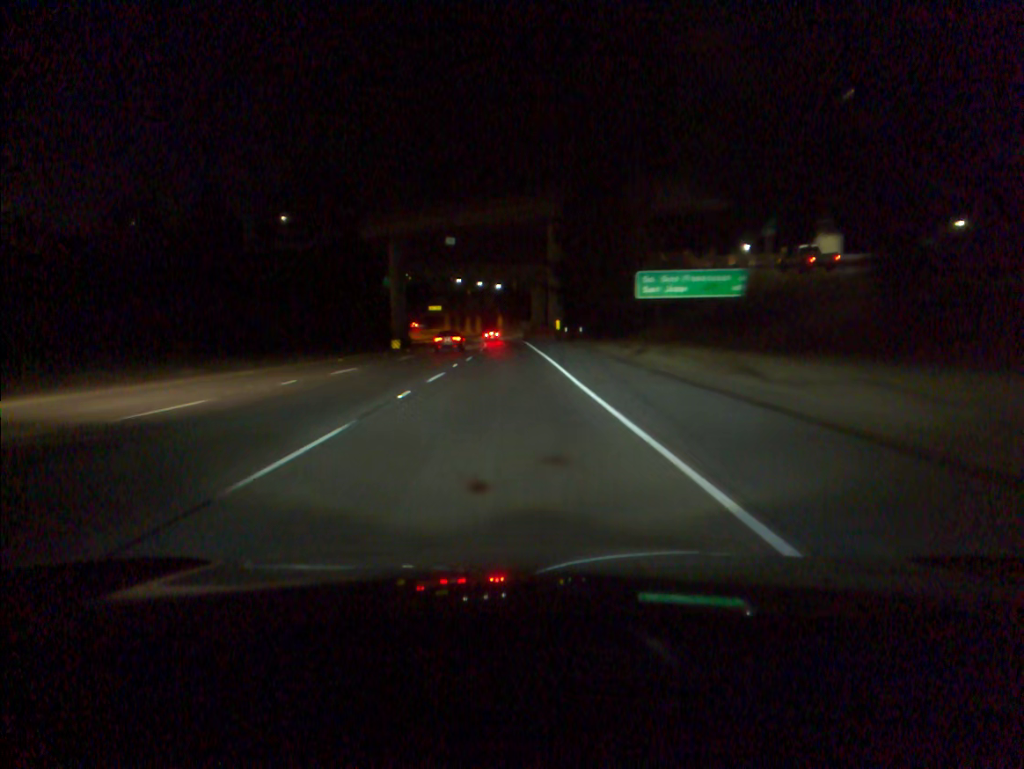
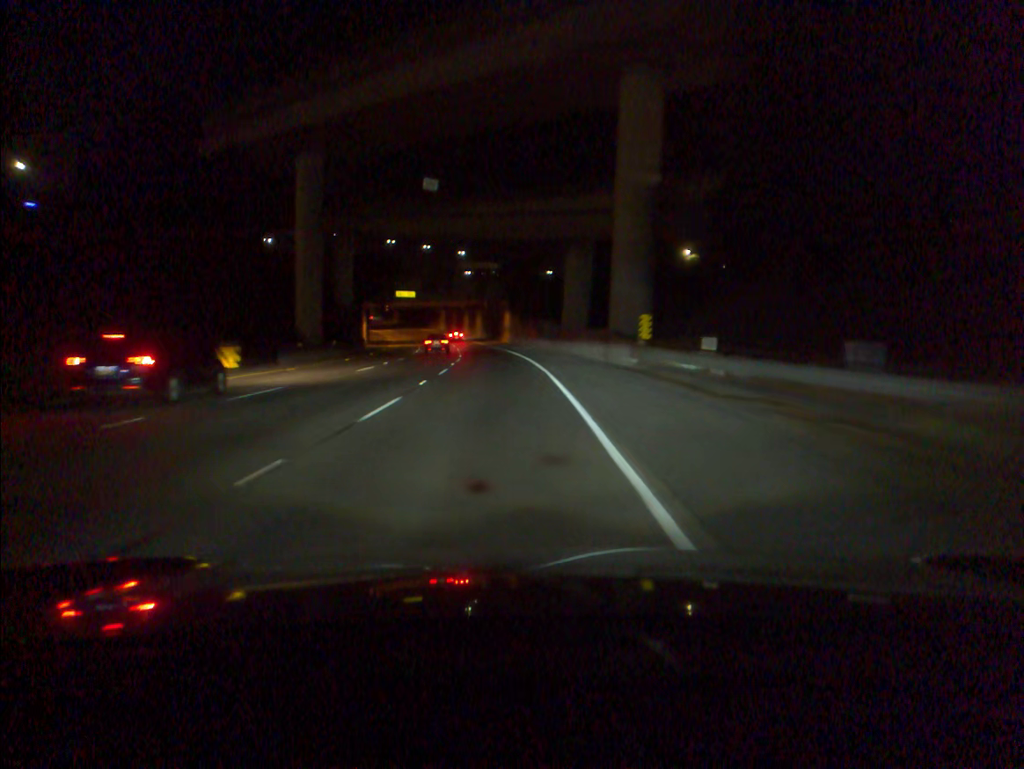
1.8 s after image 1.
(-0.5, +51.7) m; -1°
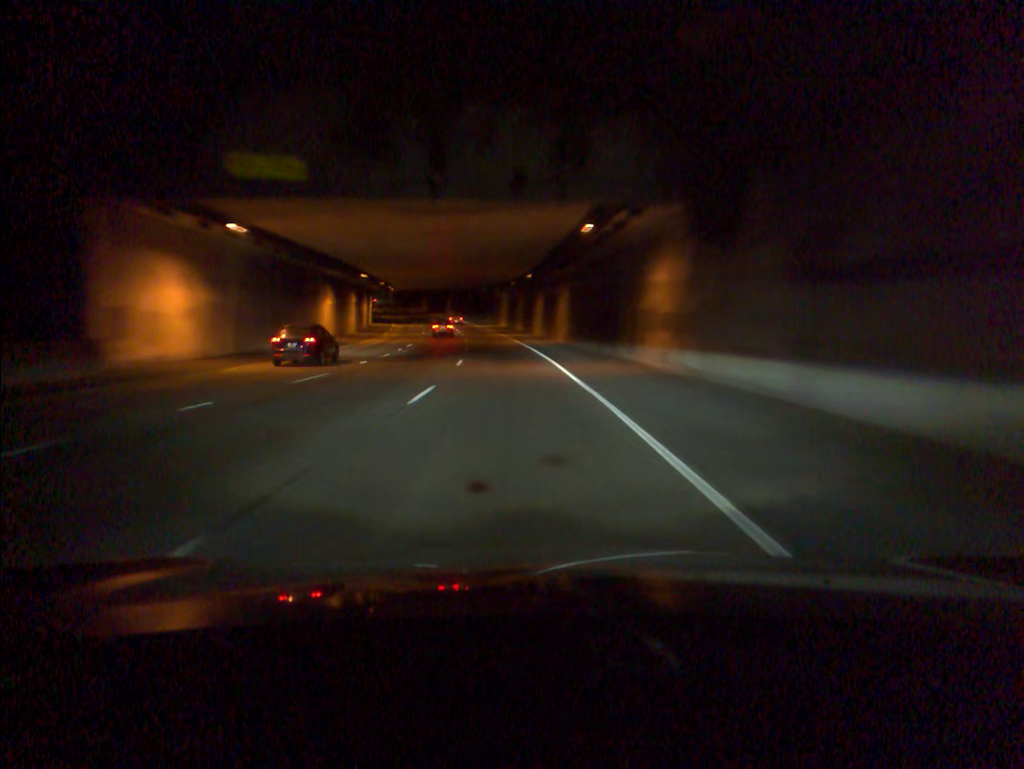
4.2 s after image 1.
(-3.7, +68.9) m; -7°
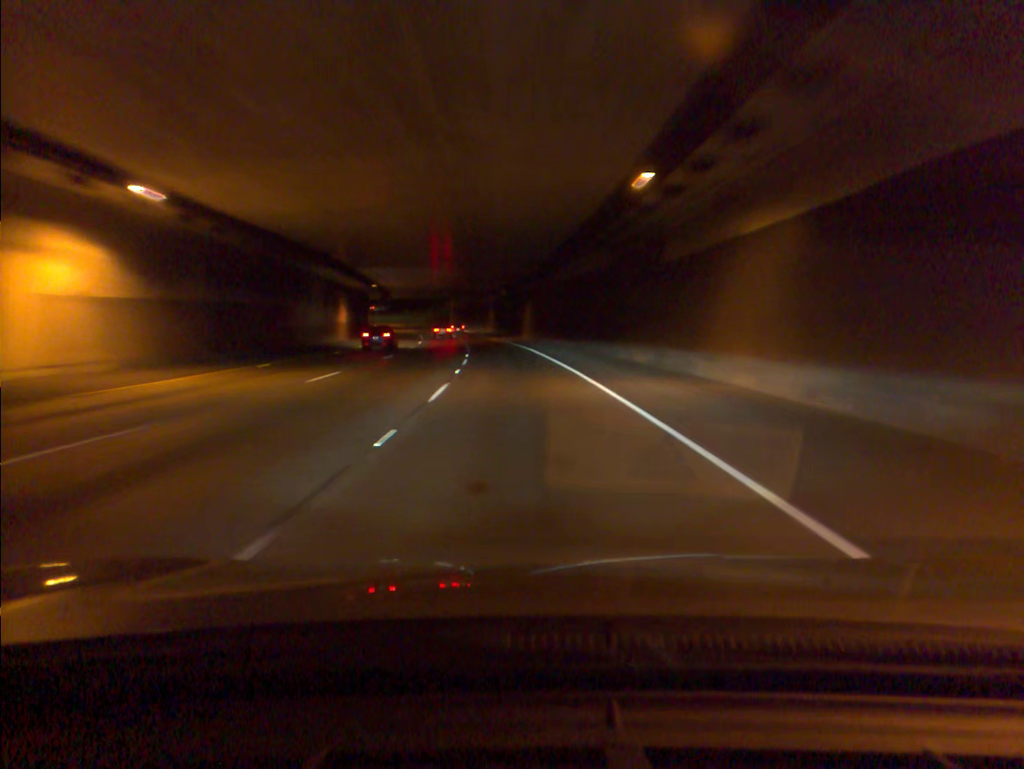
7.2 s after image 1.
(-6.0, +85.7) m; -8°
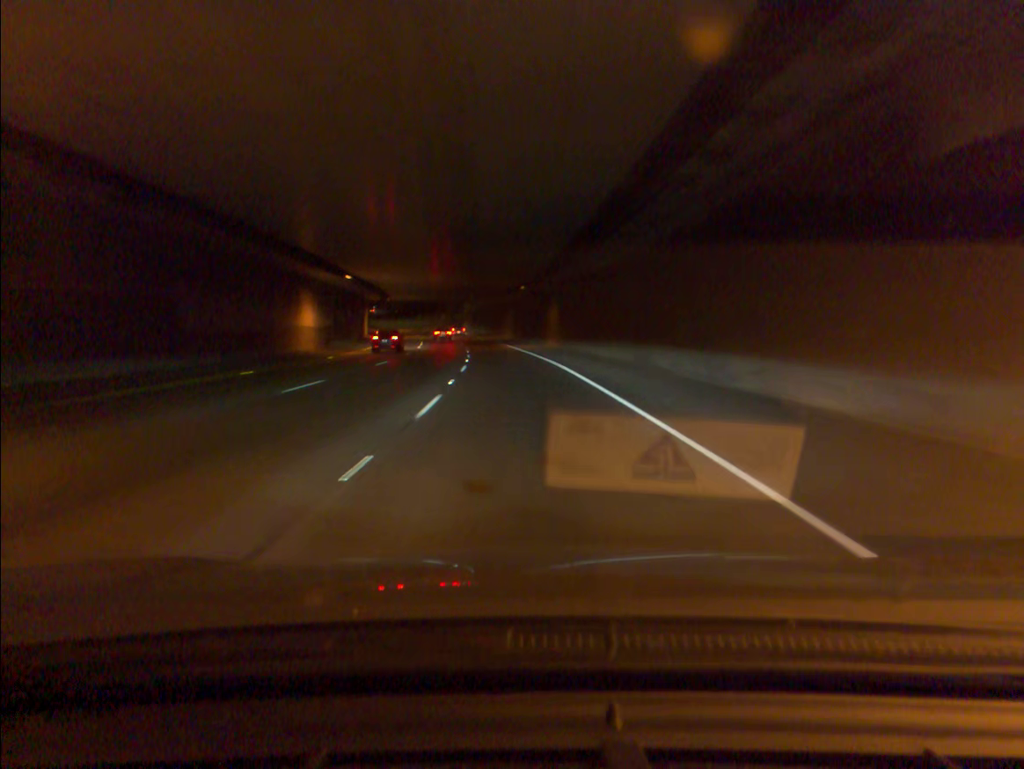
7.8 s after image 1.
(-0.2, +17.1) m; -2°
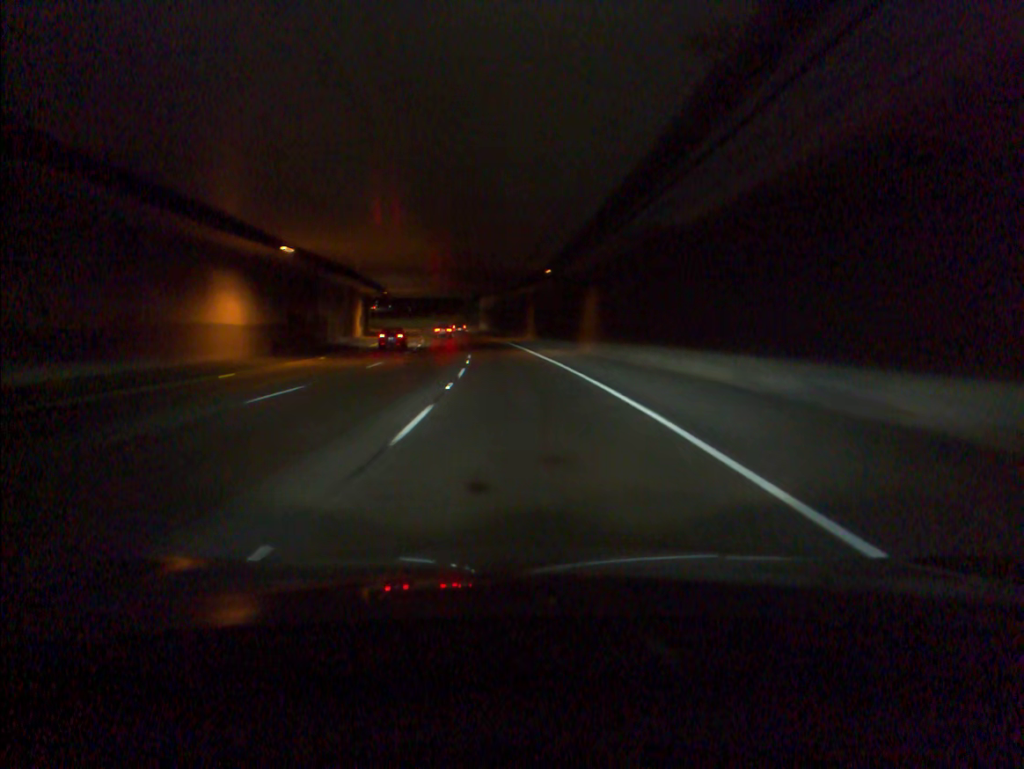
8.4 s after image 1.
(-0.3, +17.2) m; -2°
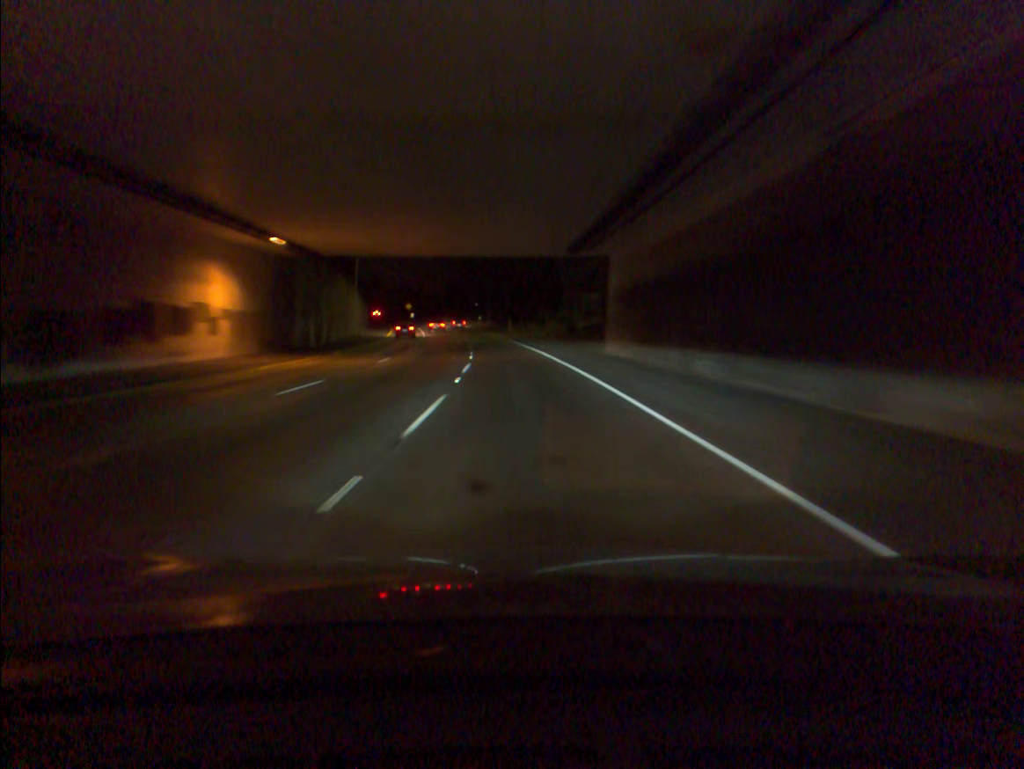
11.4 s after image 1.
(-6.3, +85.7) m; -9°
